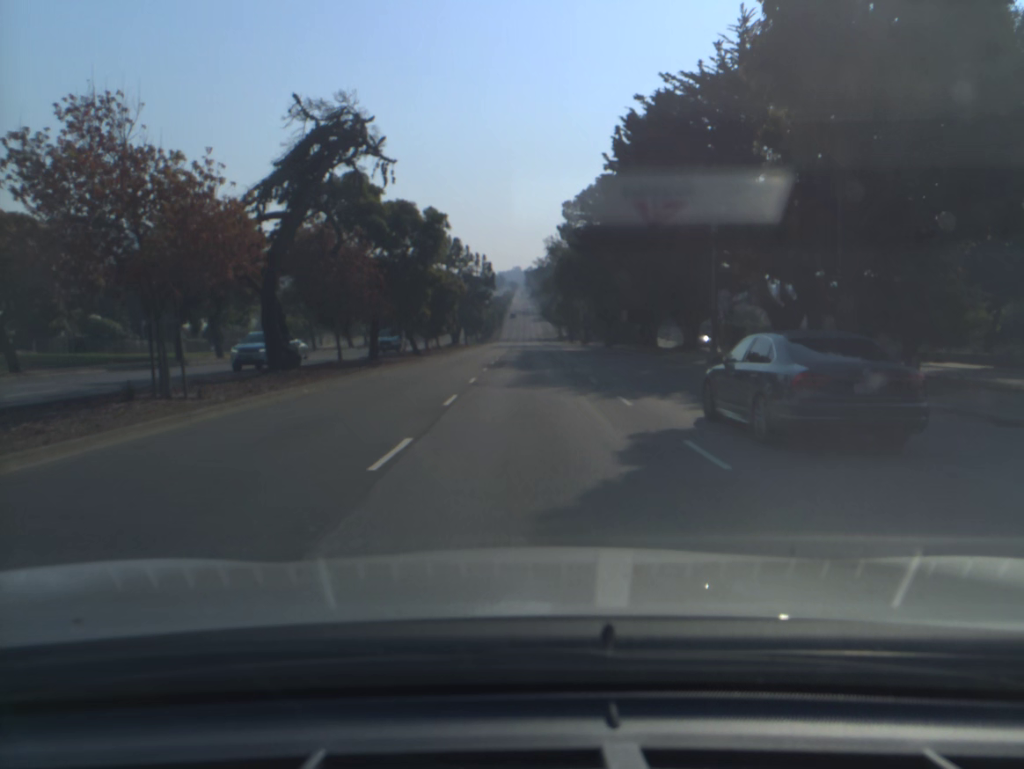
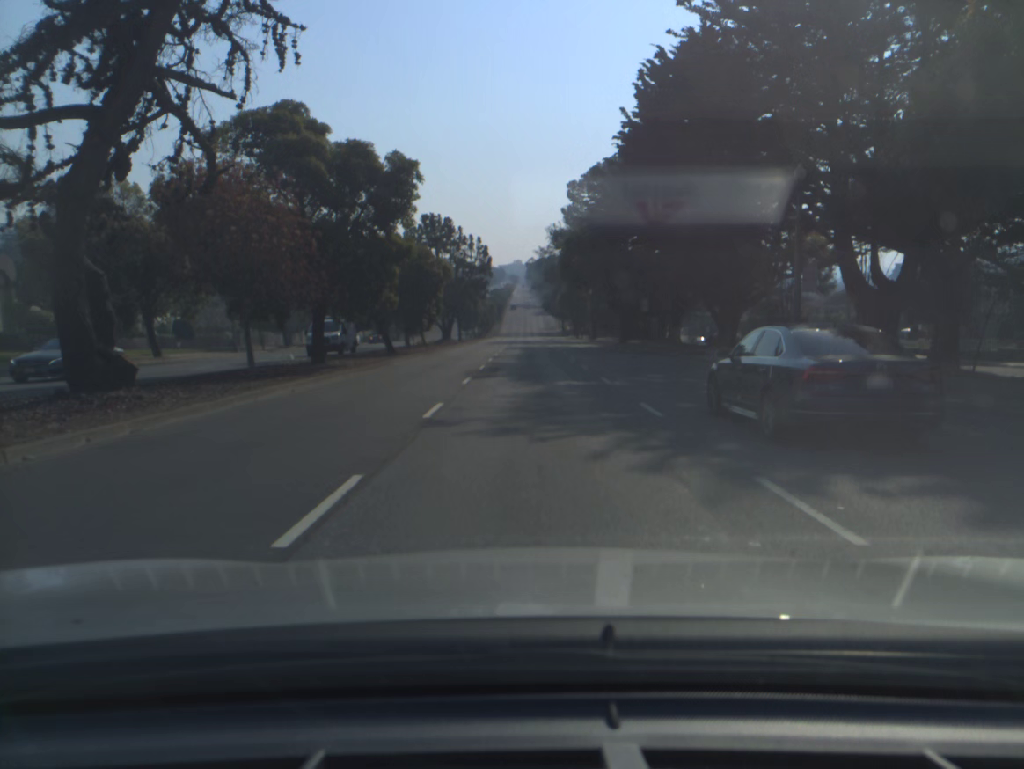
(0.0, +10.5) m; 0°
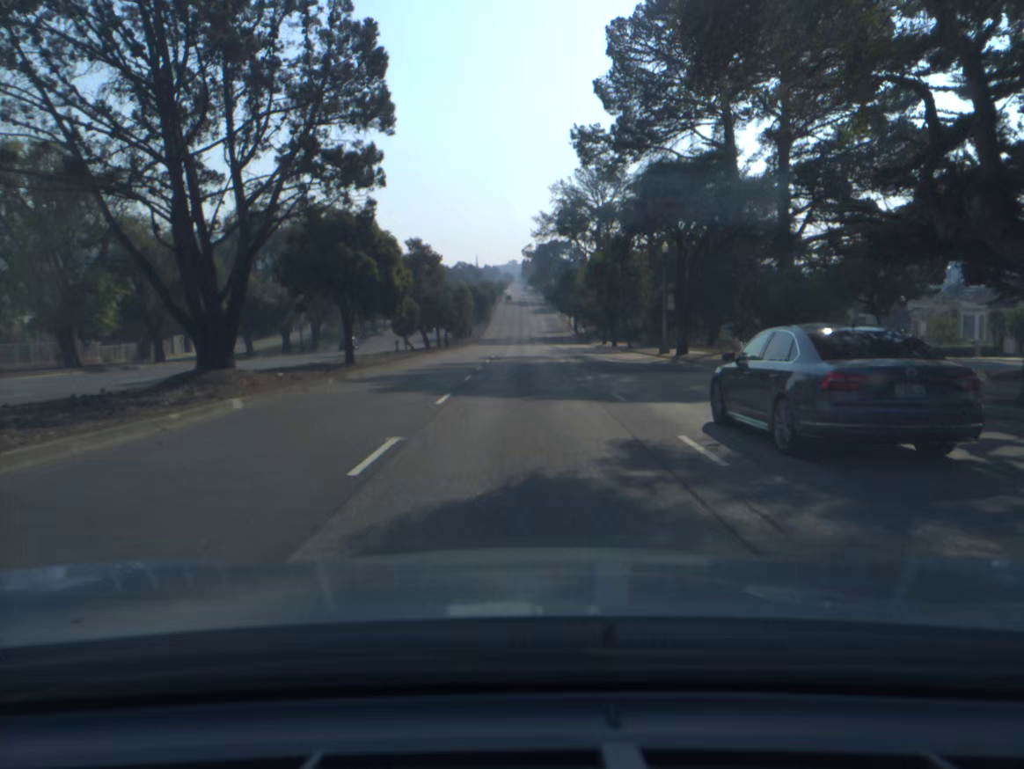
(+0.2, +55.3) m; 0°
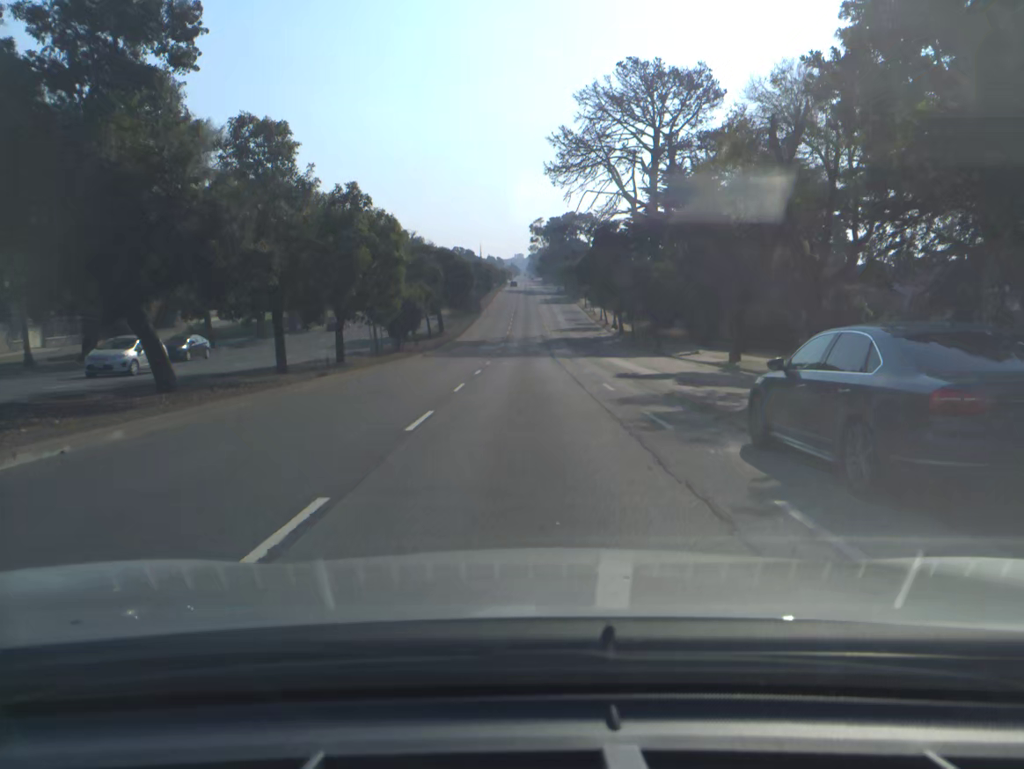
(-0.1, +47.6) m; 0°
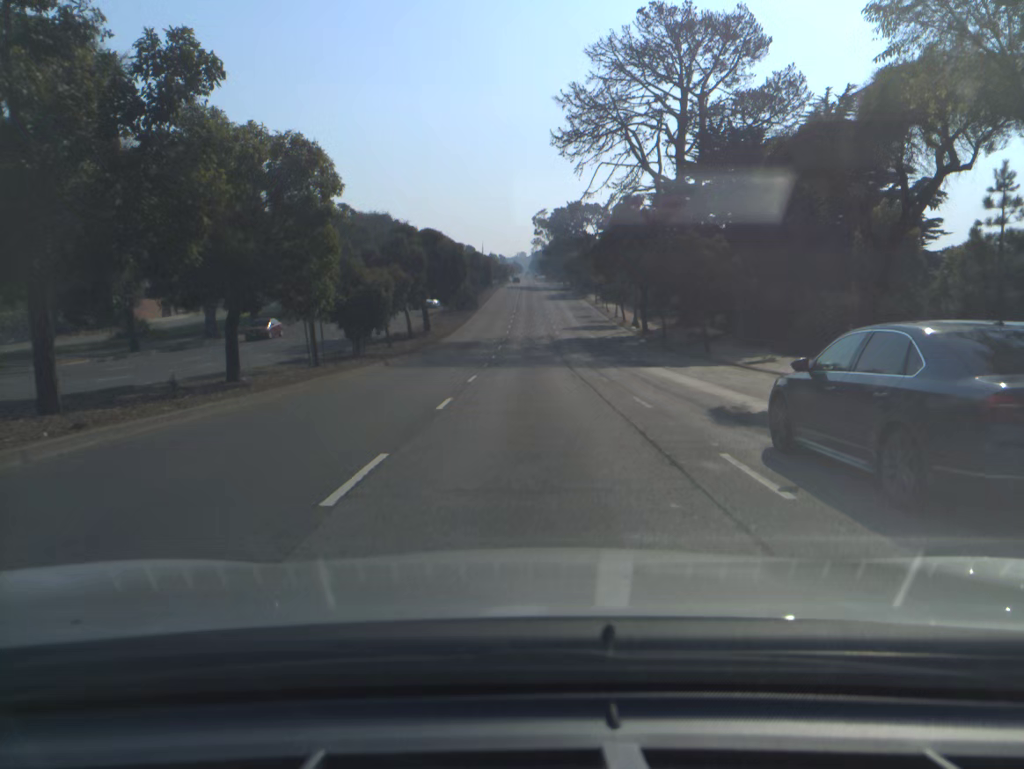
(0.0, +12.1) m; 0°
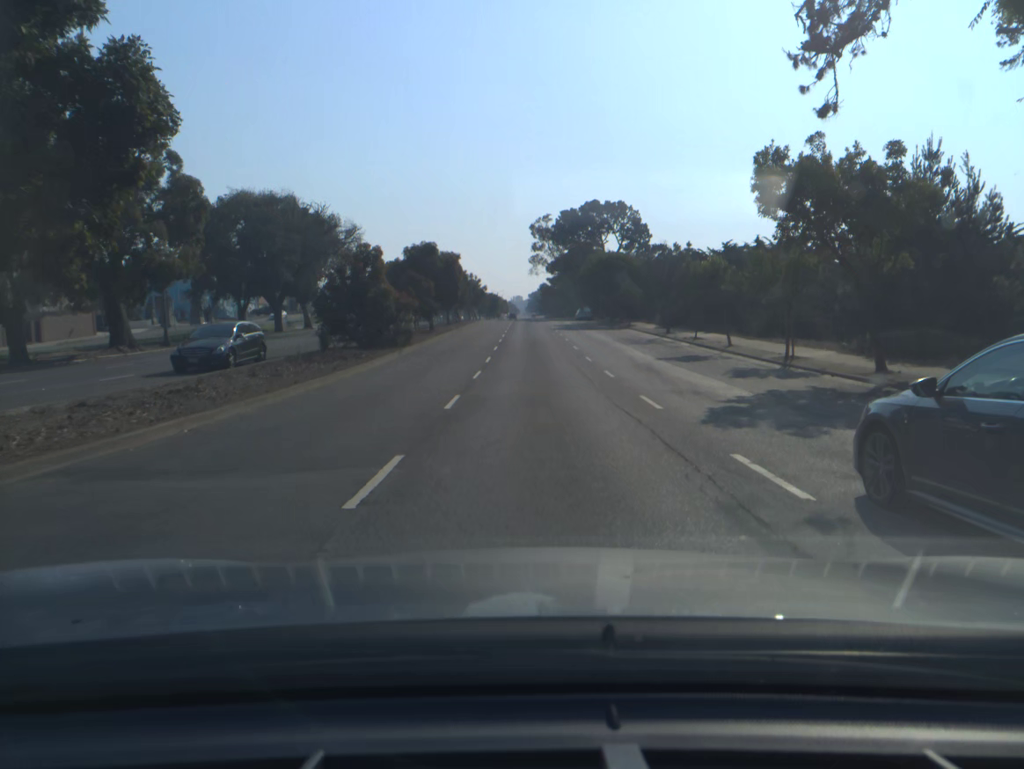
(+0.1, +50.6) m; 0°
